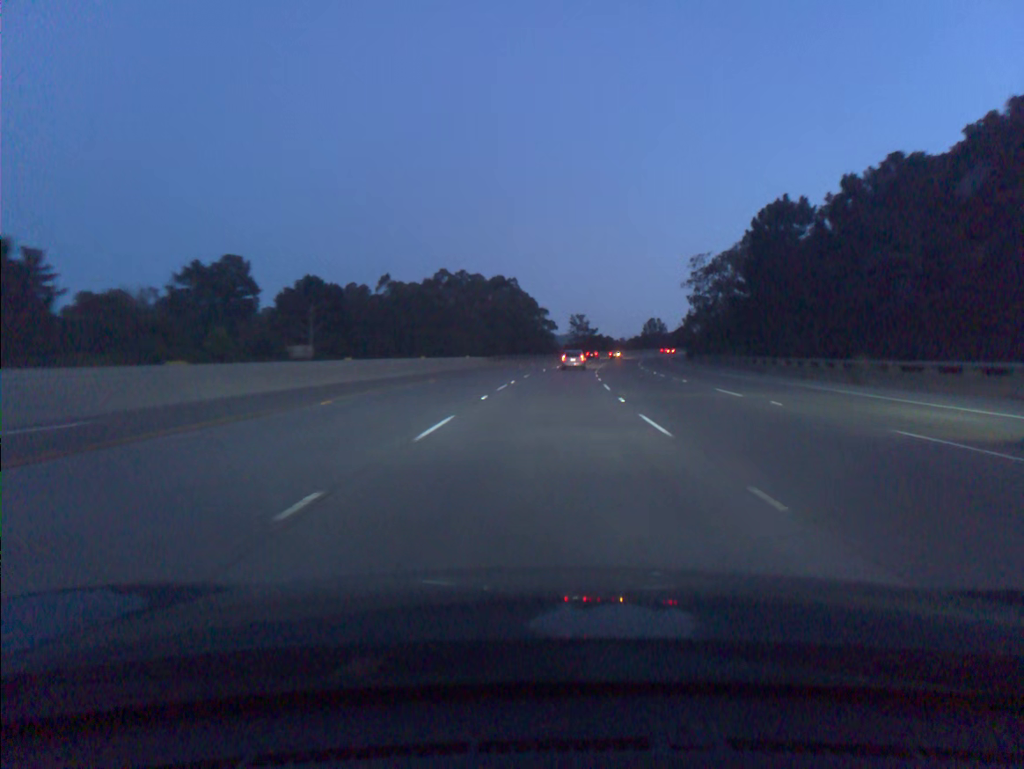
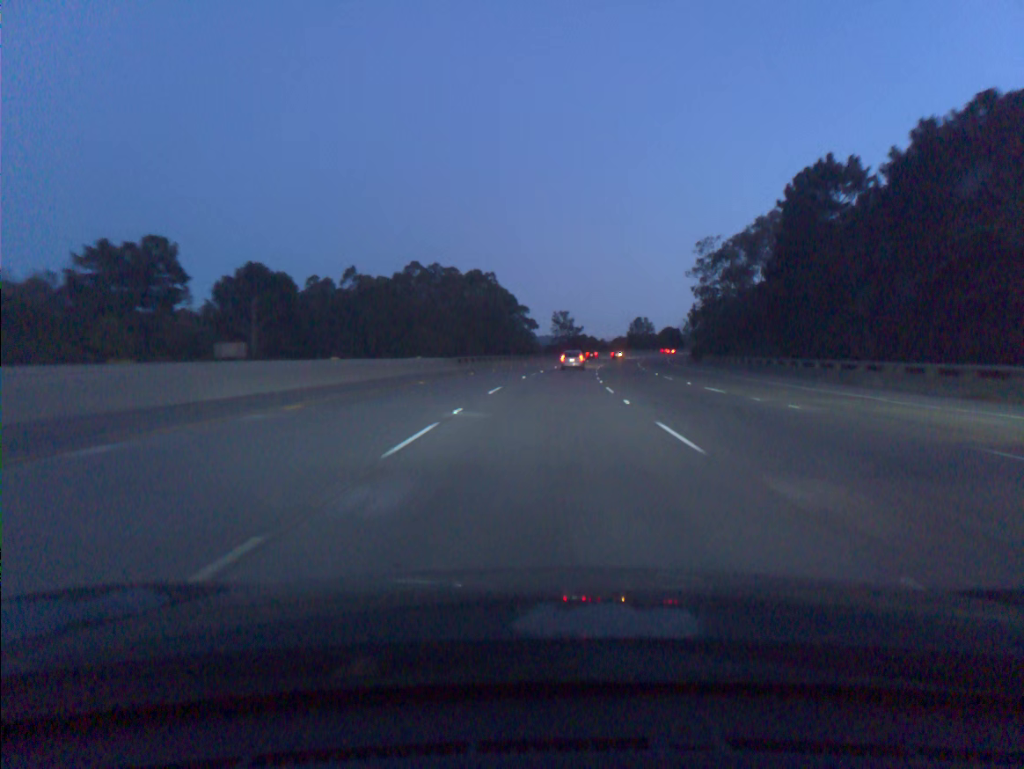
(+0.2, +16.9) m; +1°
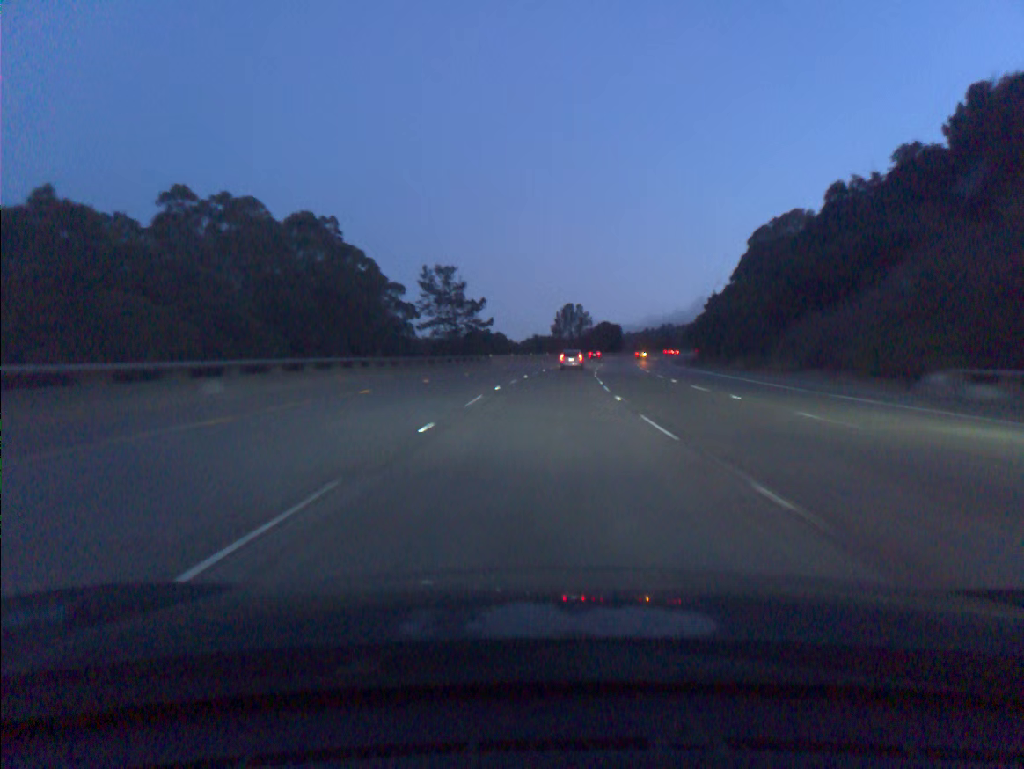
(+5.3, +84.5) m; +7°
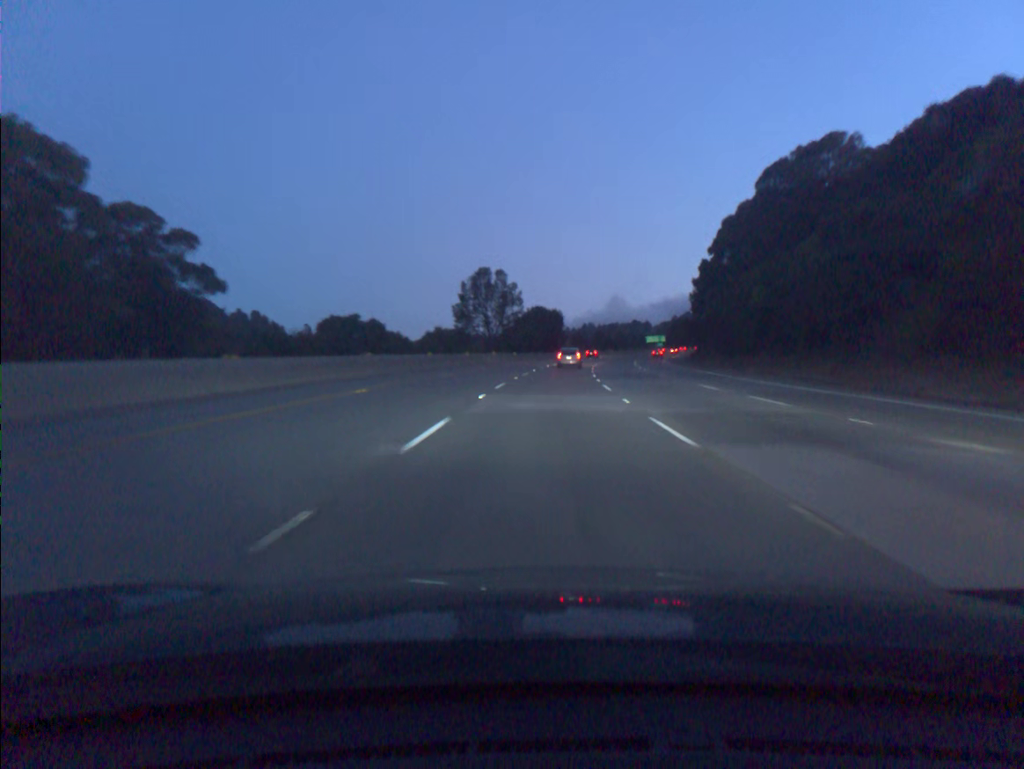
(+3.4, +68.7) m; +6°
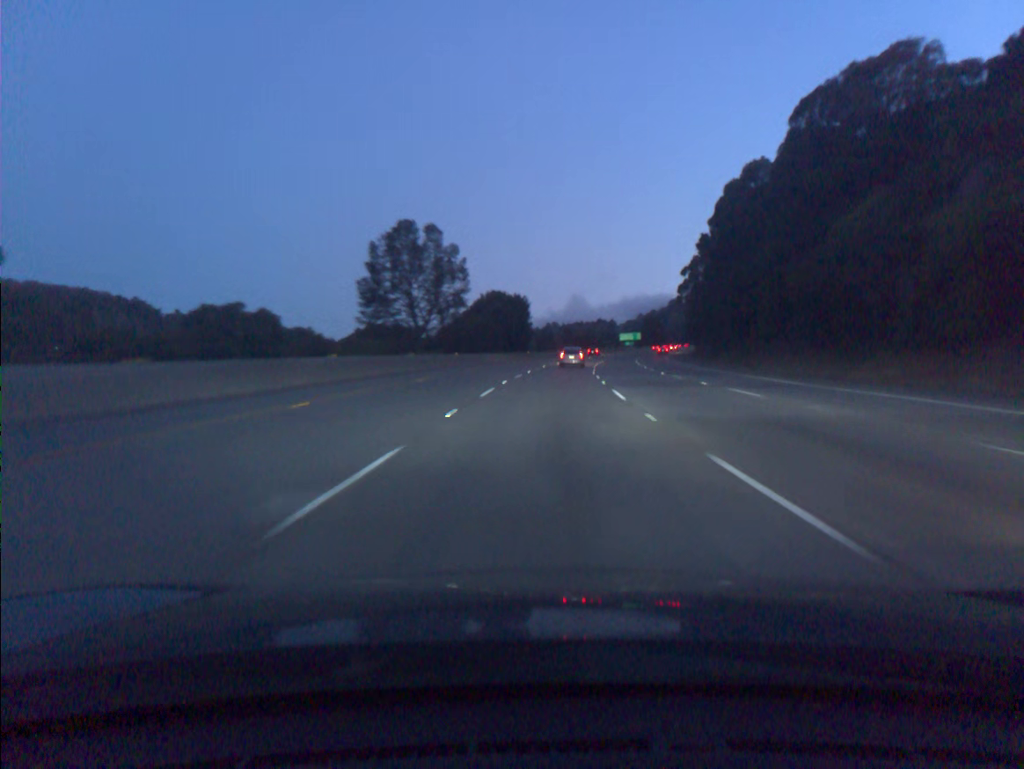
(+0.8, +34.3) m; +3°
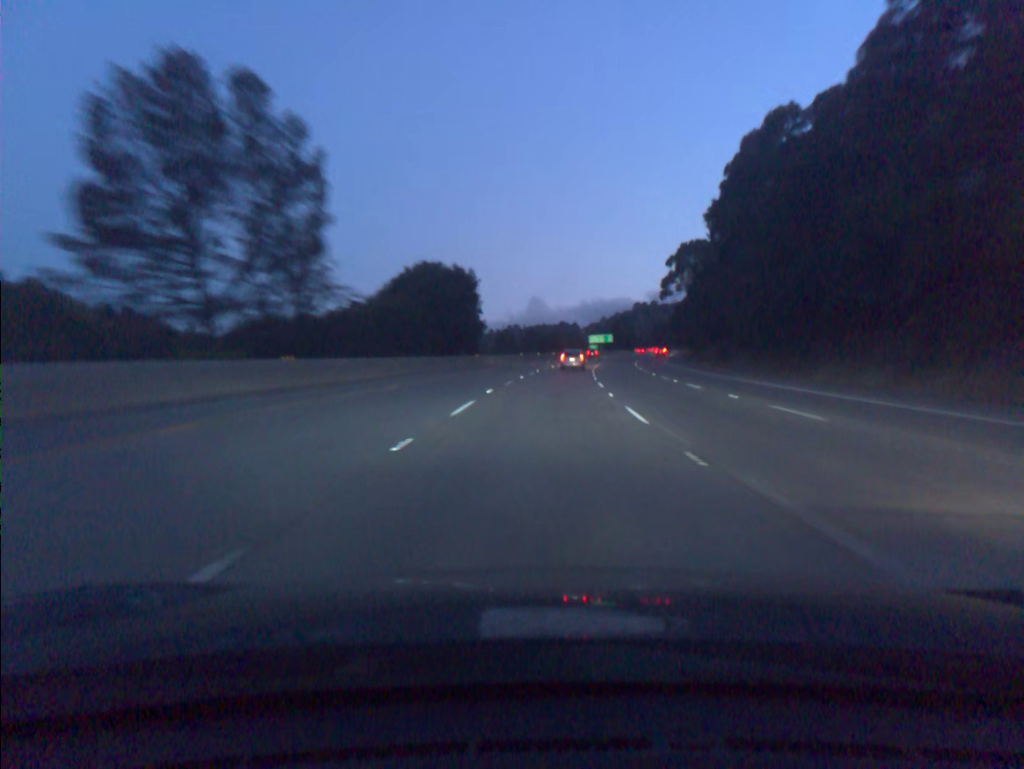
(+0.8, +34.1) m; +3°
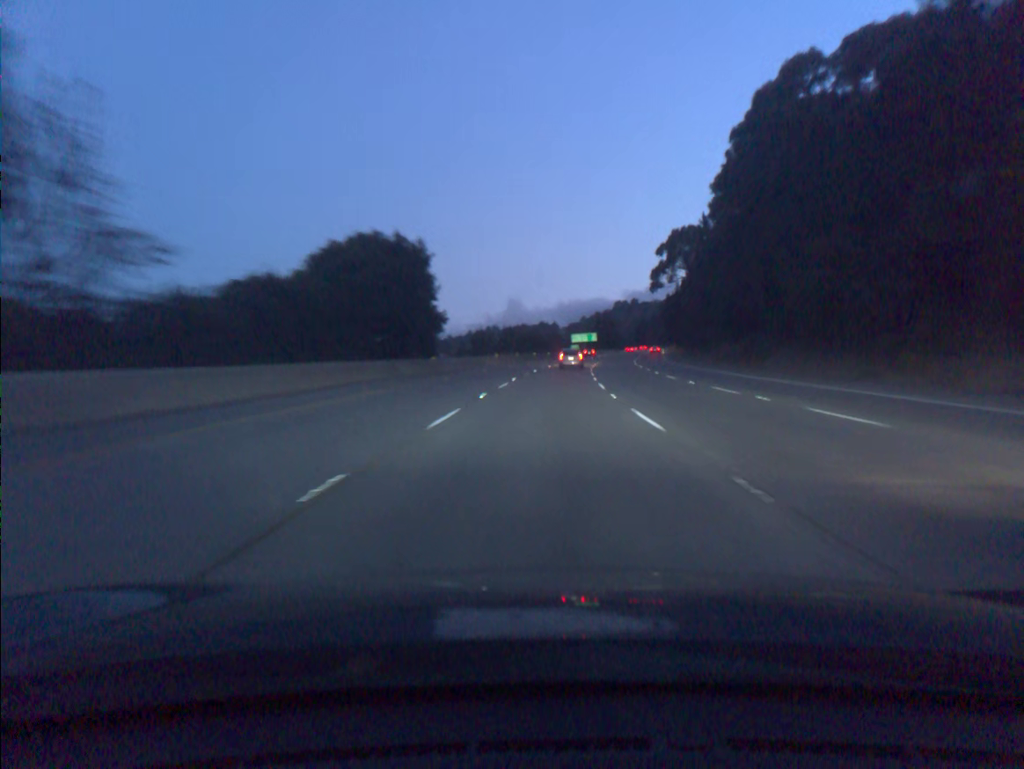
(+0.2, +17.0) m; +1°
